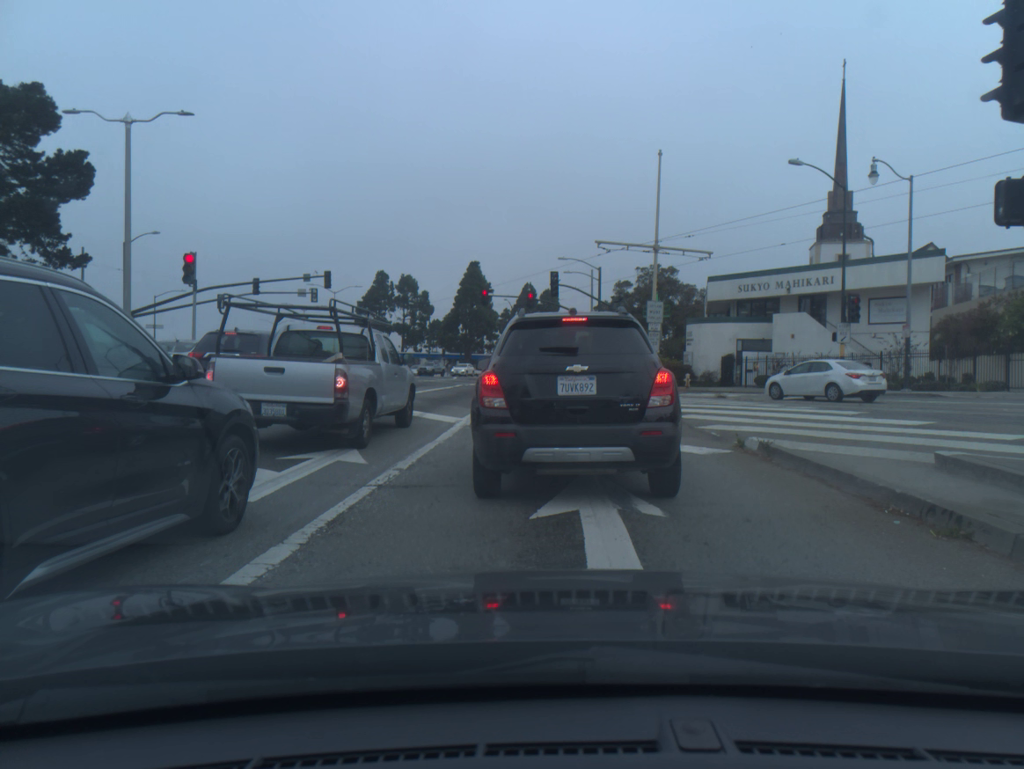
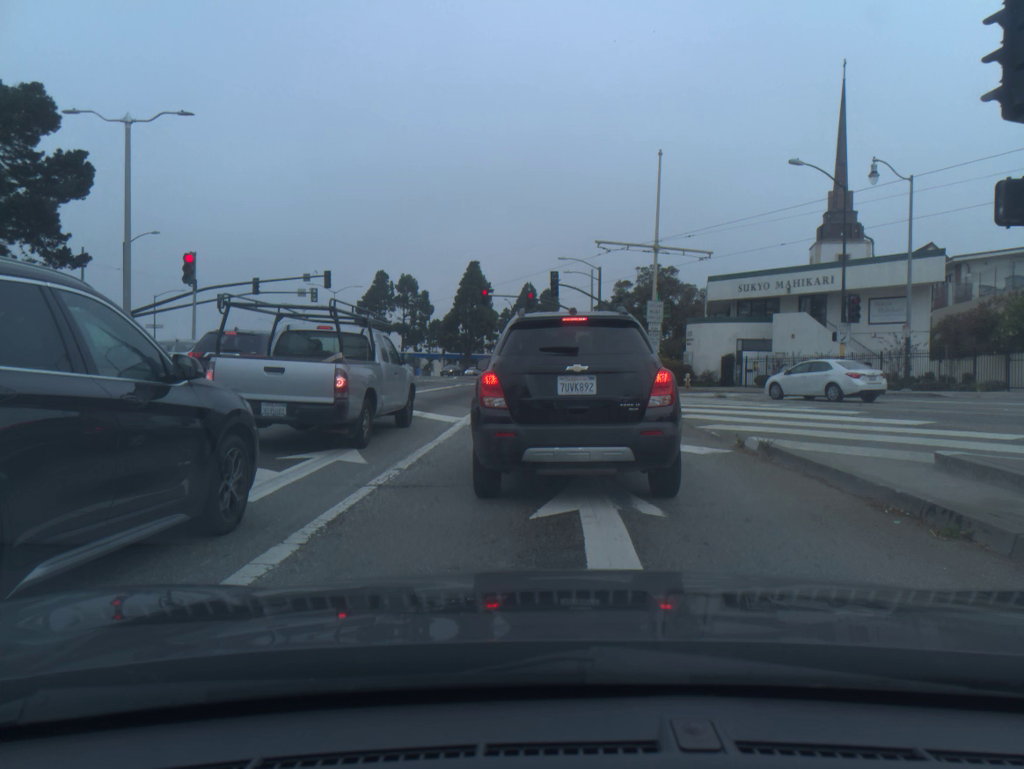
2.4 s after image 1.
(0.0, 0.0) m; 0°
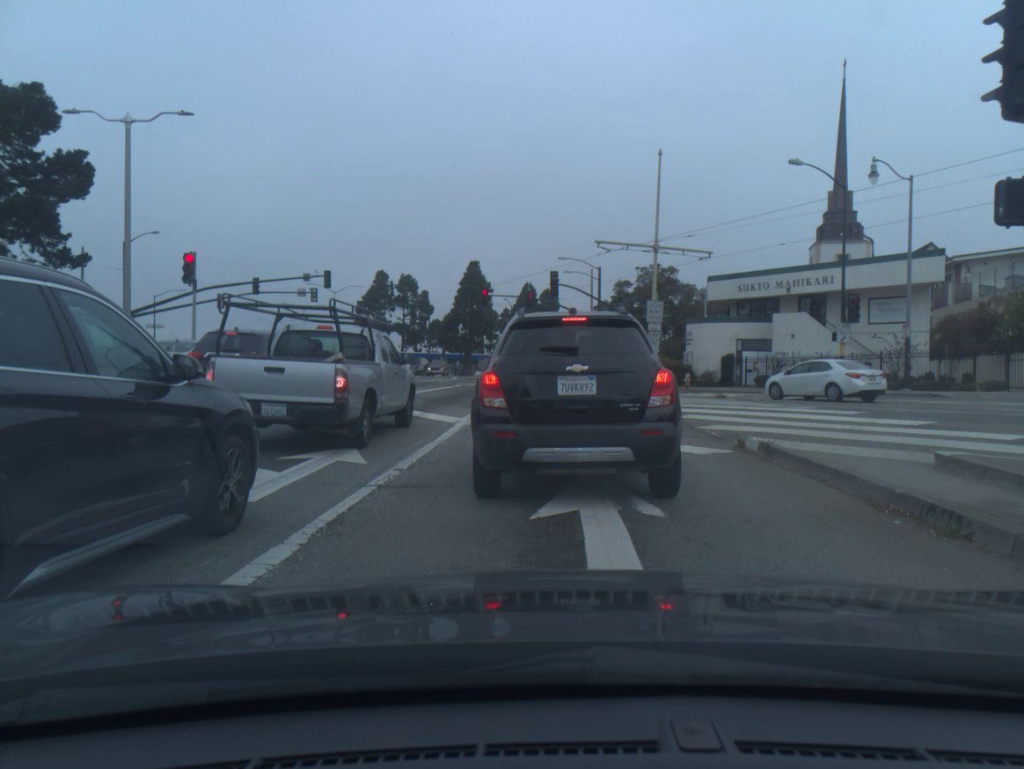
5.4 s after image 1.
(0.0, 0.0) m; 0°
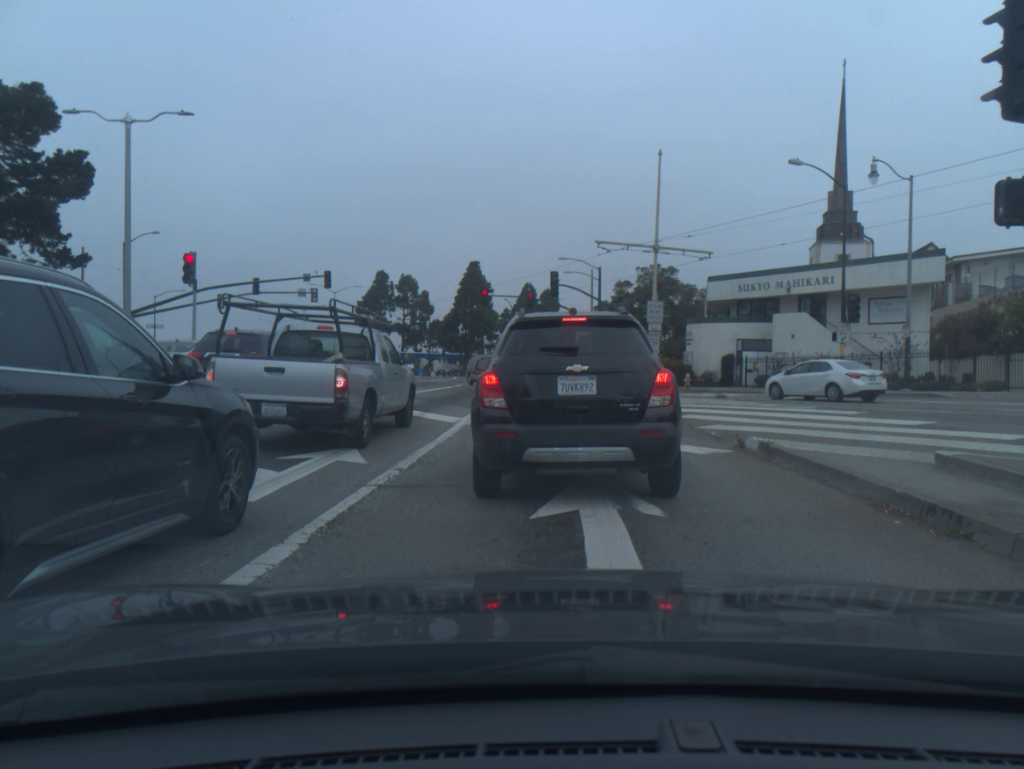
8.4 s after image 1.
(0.0, 0.0) m; 0°
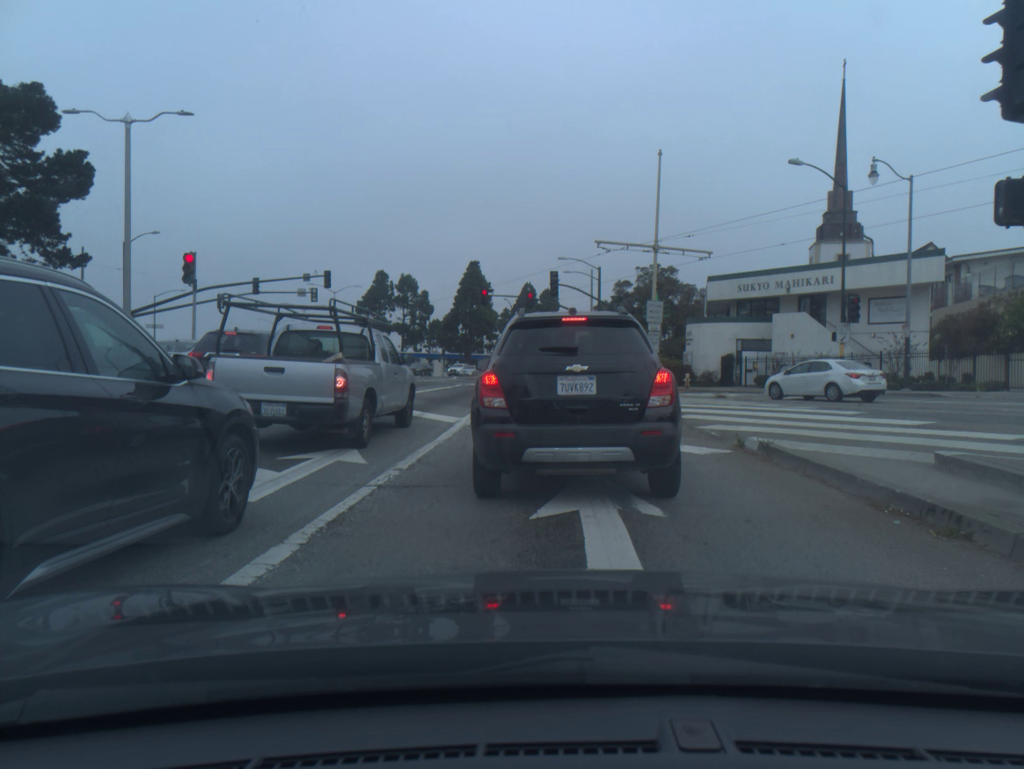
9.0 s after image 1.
(0.0, 0.0) m; 0°
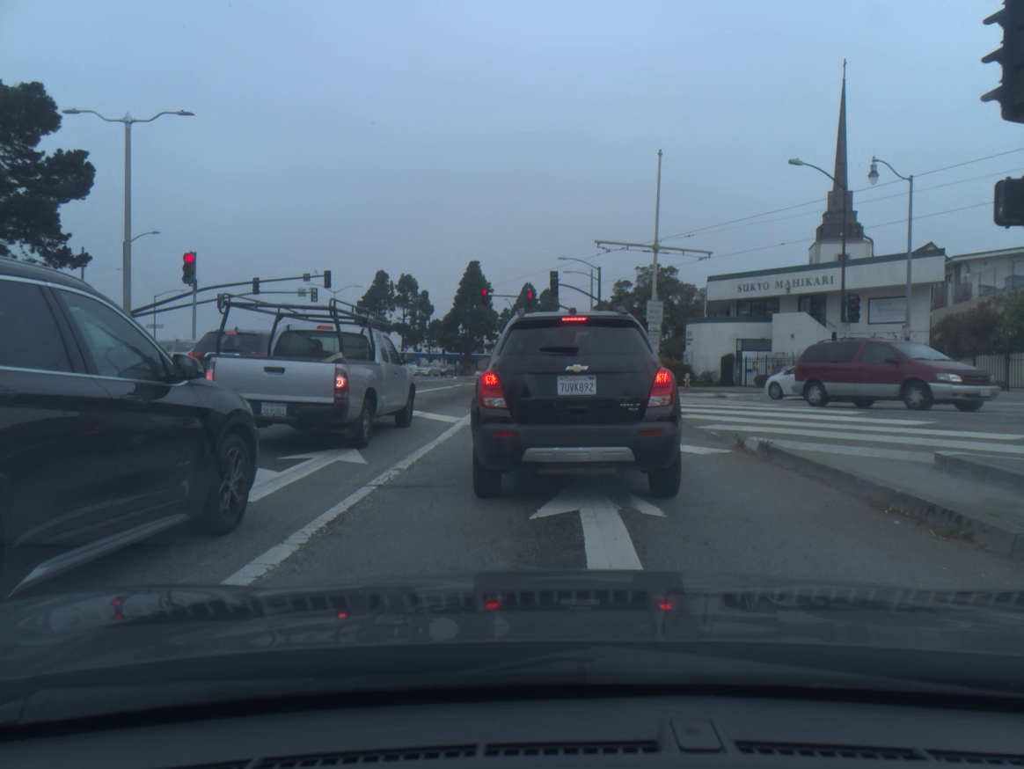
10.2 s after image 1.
(0.0, 0.0) m; 0°
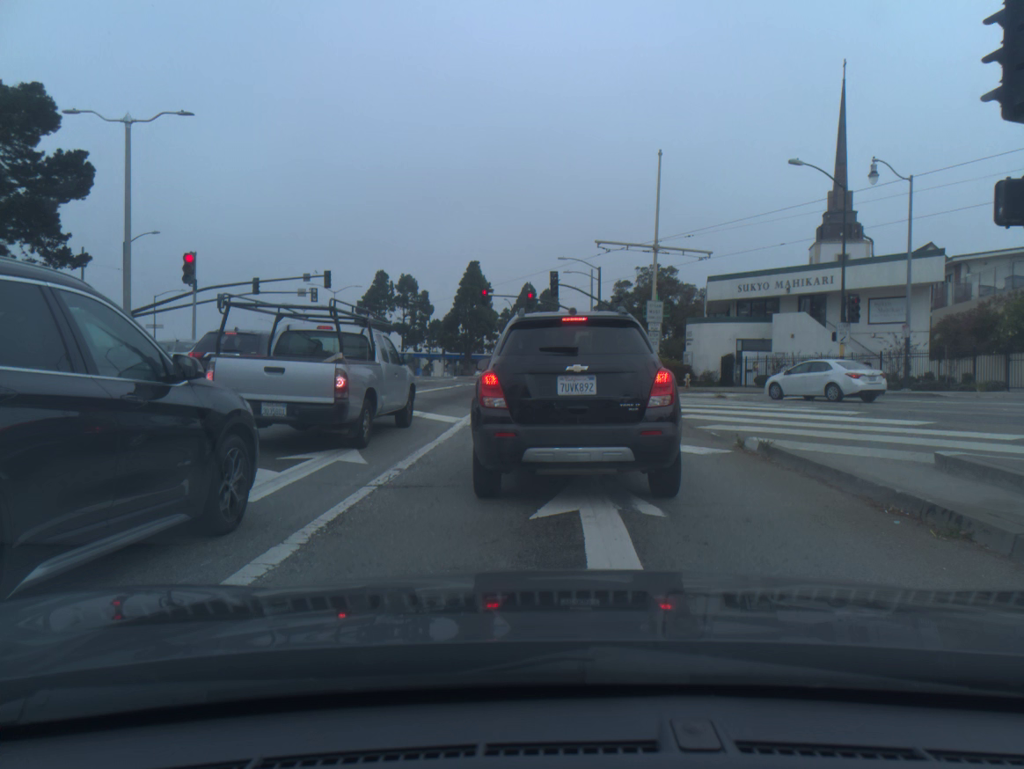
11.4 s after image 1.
(0.0, 0.0) m; 0°
